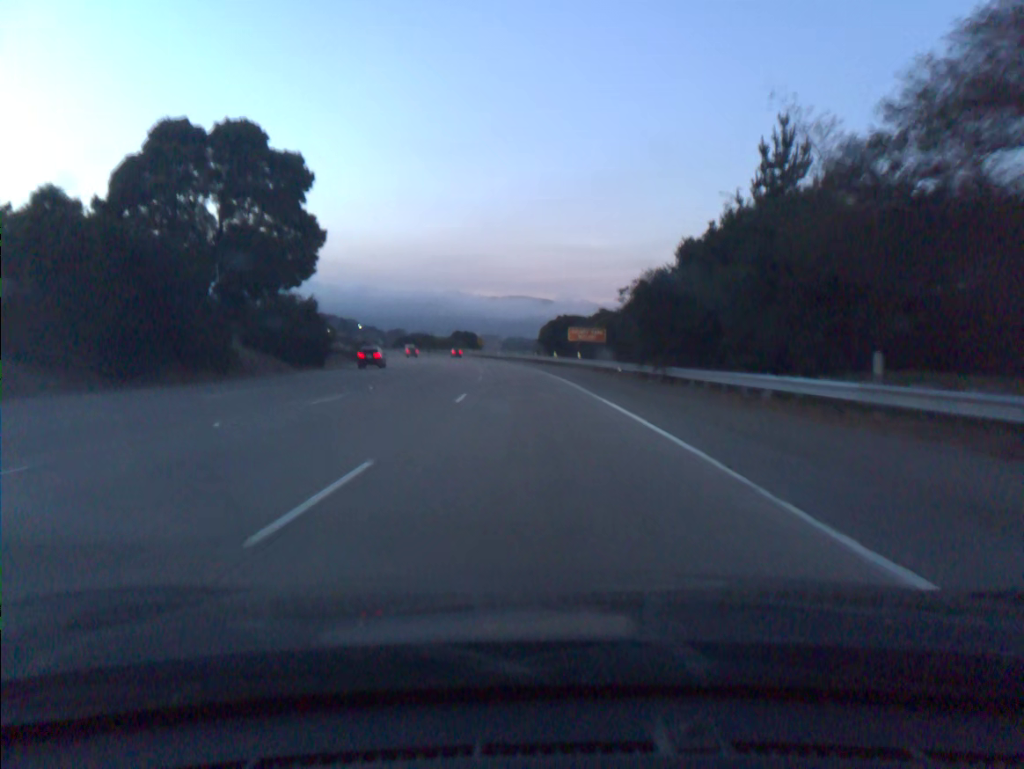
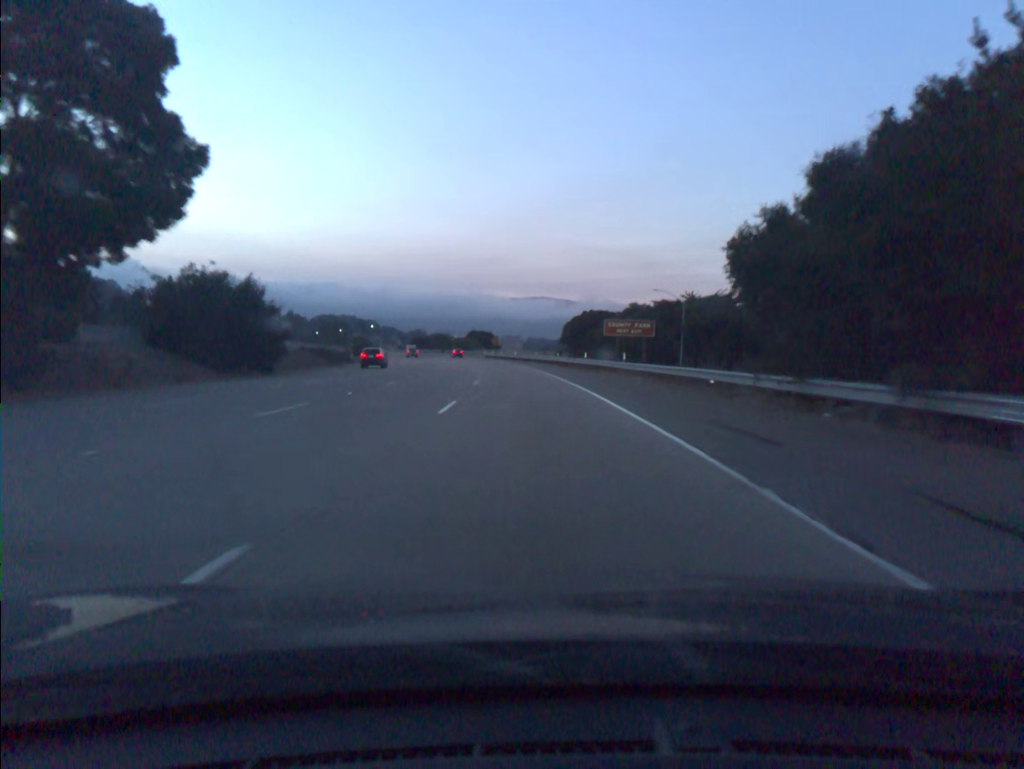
(-0.2, +18.5) m; -2°
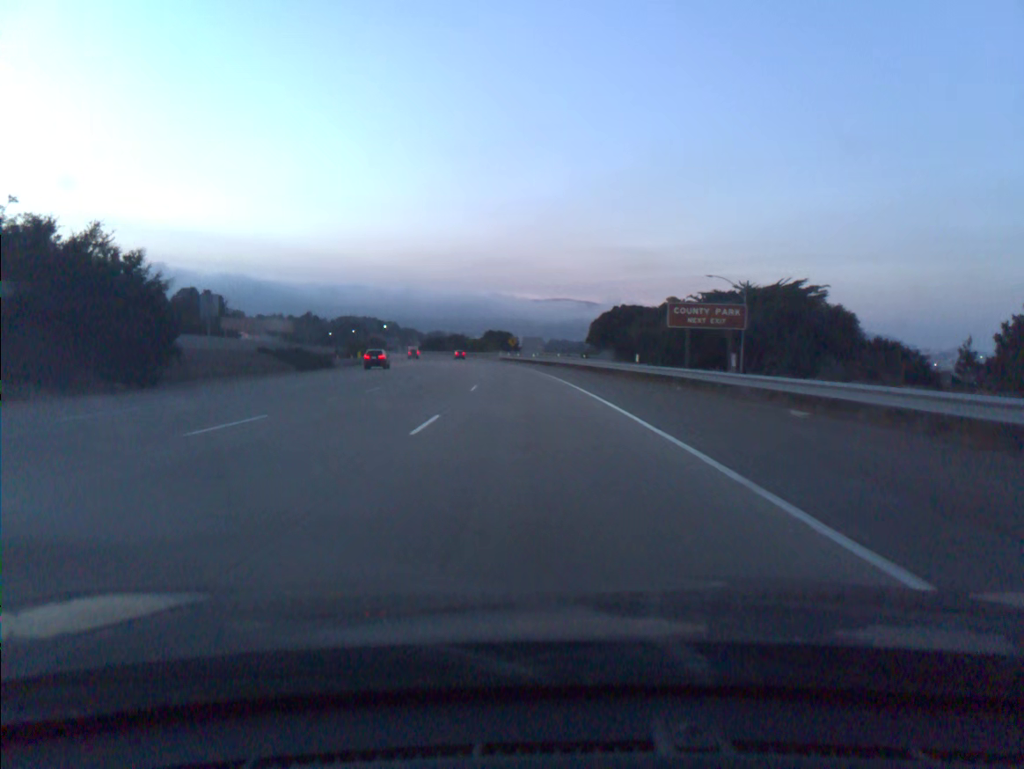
(-0.2, +18.5) m; -2°
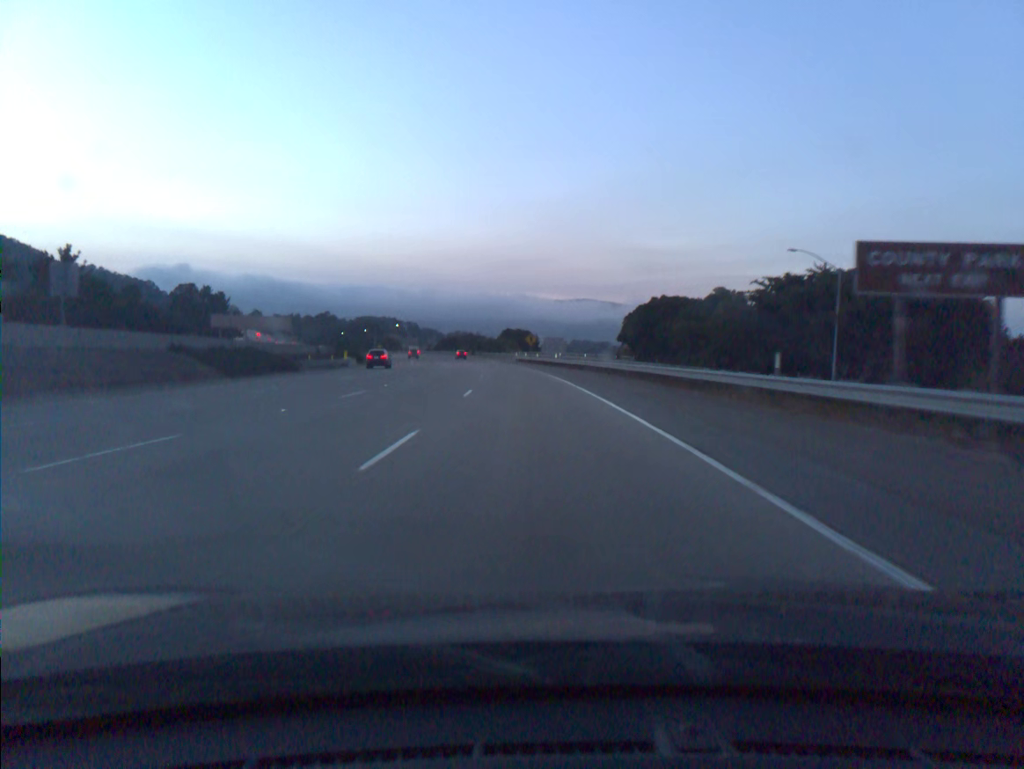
(-0.2, +18.5) m; -2°
